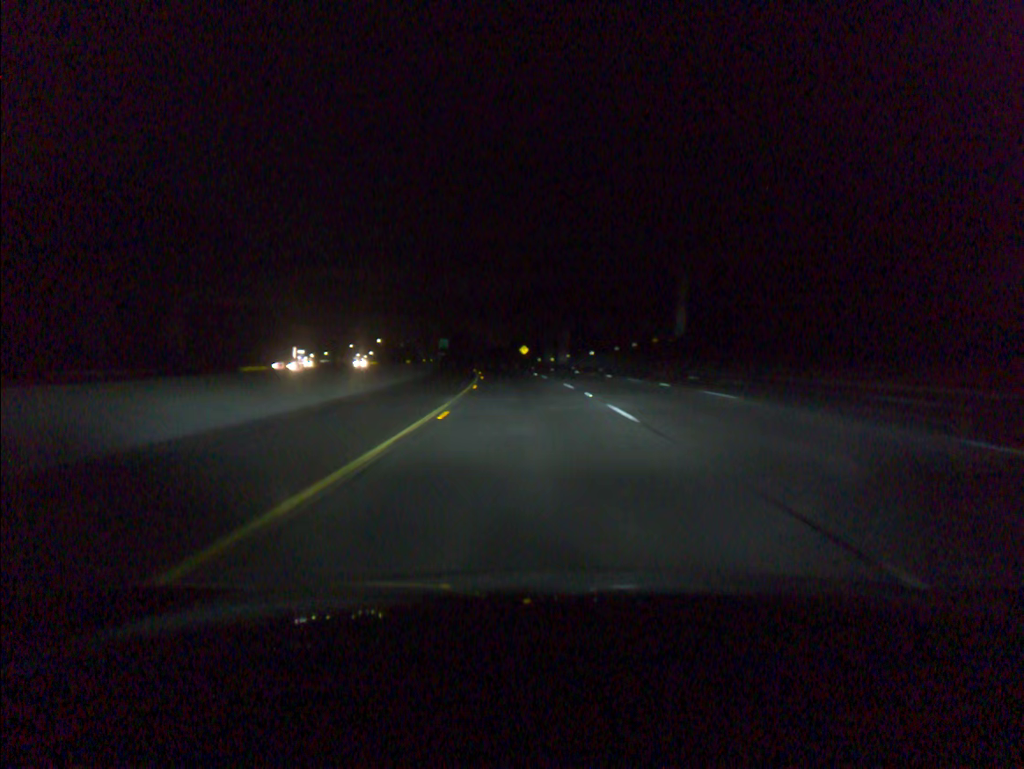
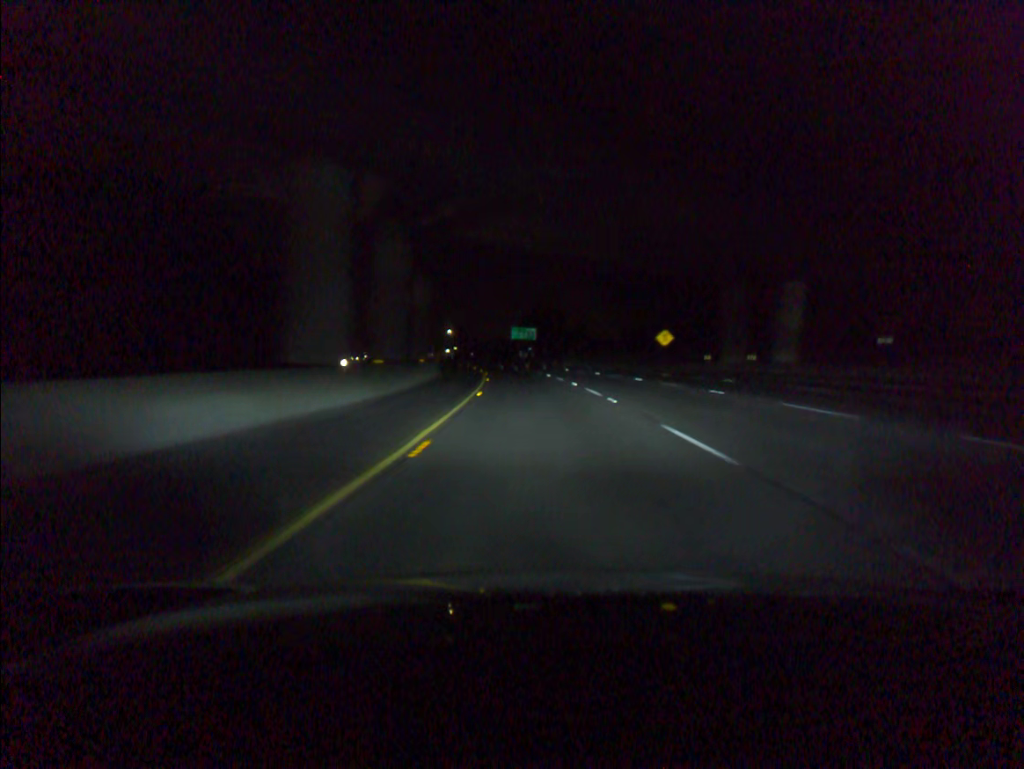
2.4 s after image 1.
(-5.4, +78.5) m; -8°
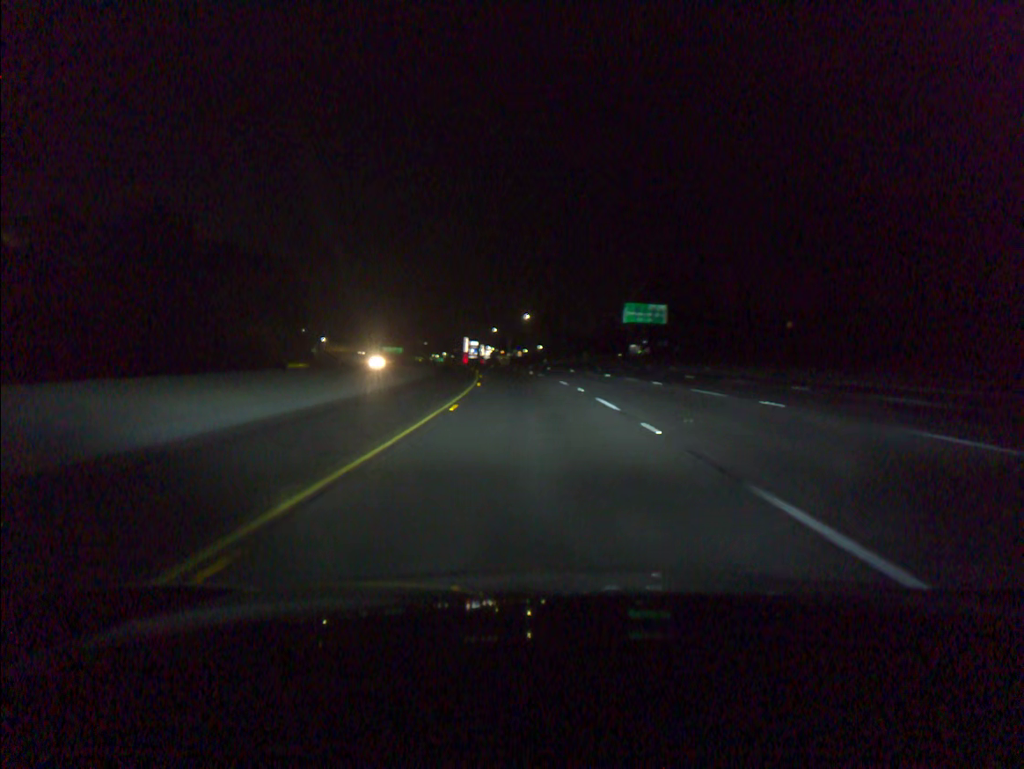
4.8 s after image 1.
(-4.6, +78.8) m; -7°
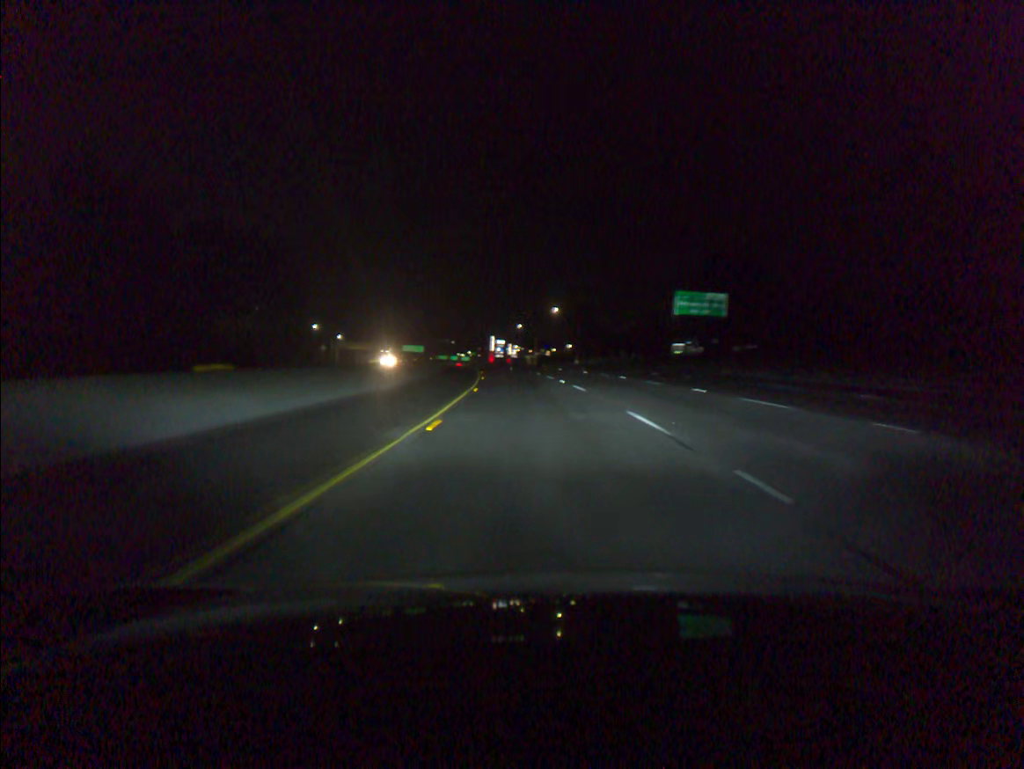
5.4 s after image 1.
(-0.4, +19.8) m; -2°
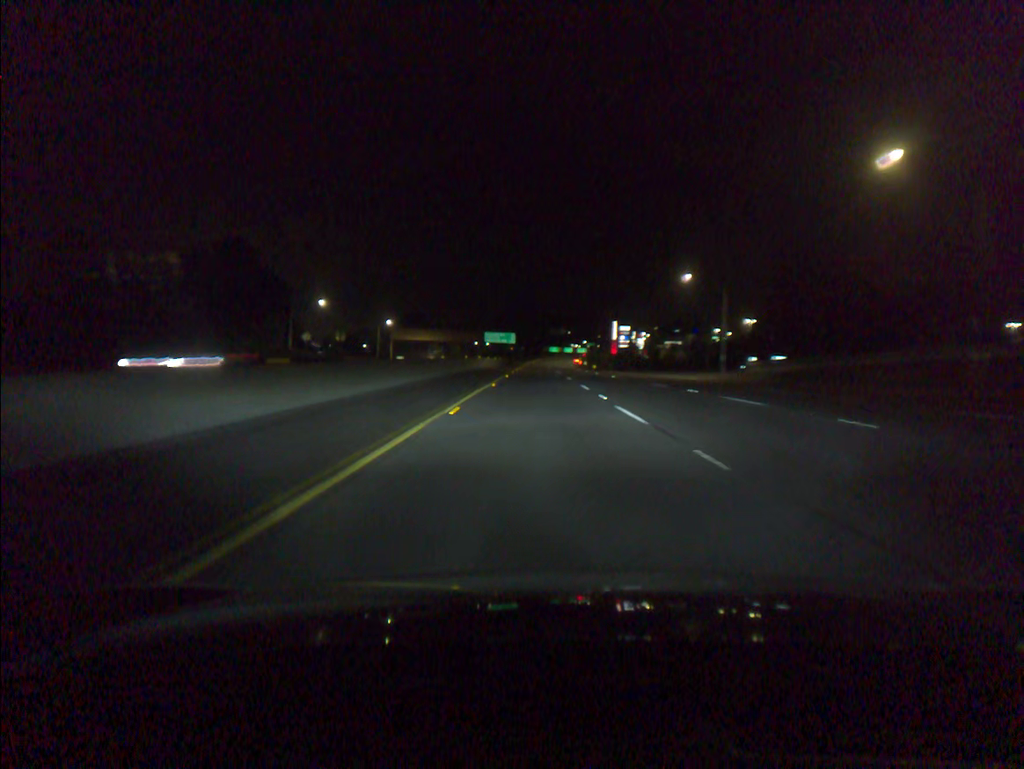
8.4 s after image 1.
(-8.1, +98.5) m; -9°
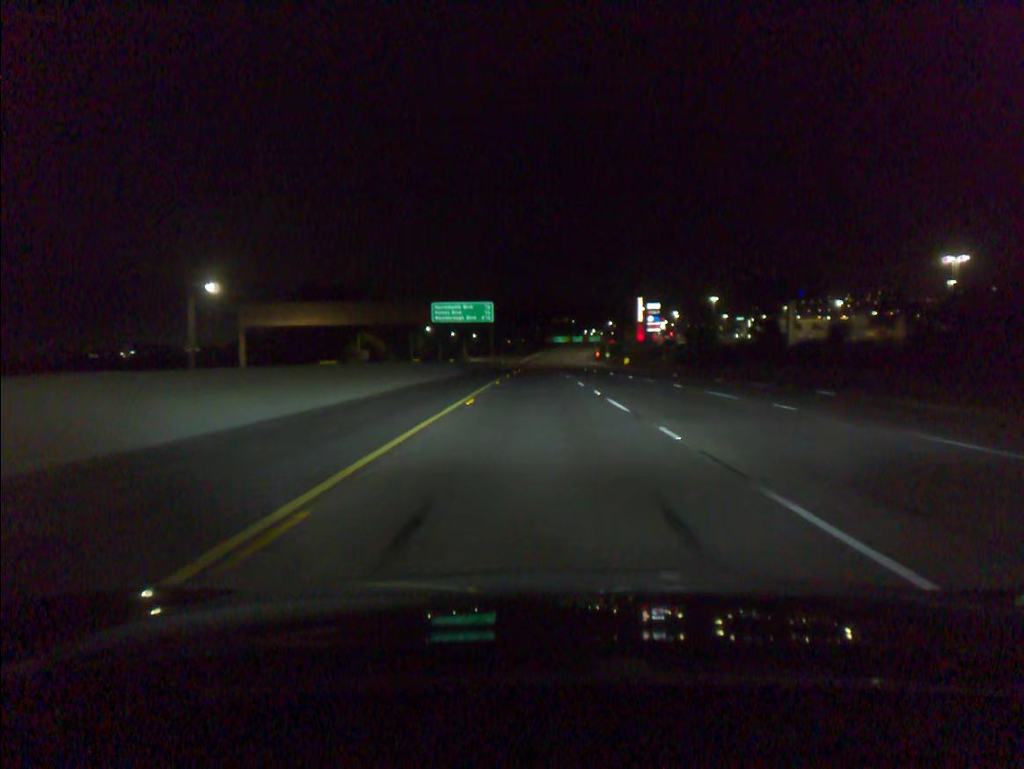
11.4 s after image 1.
(-1.0, +99.1) m; 0°
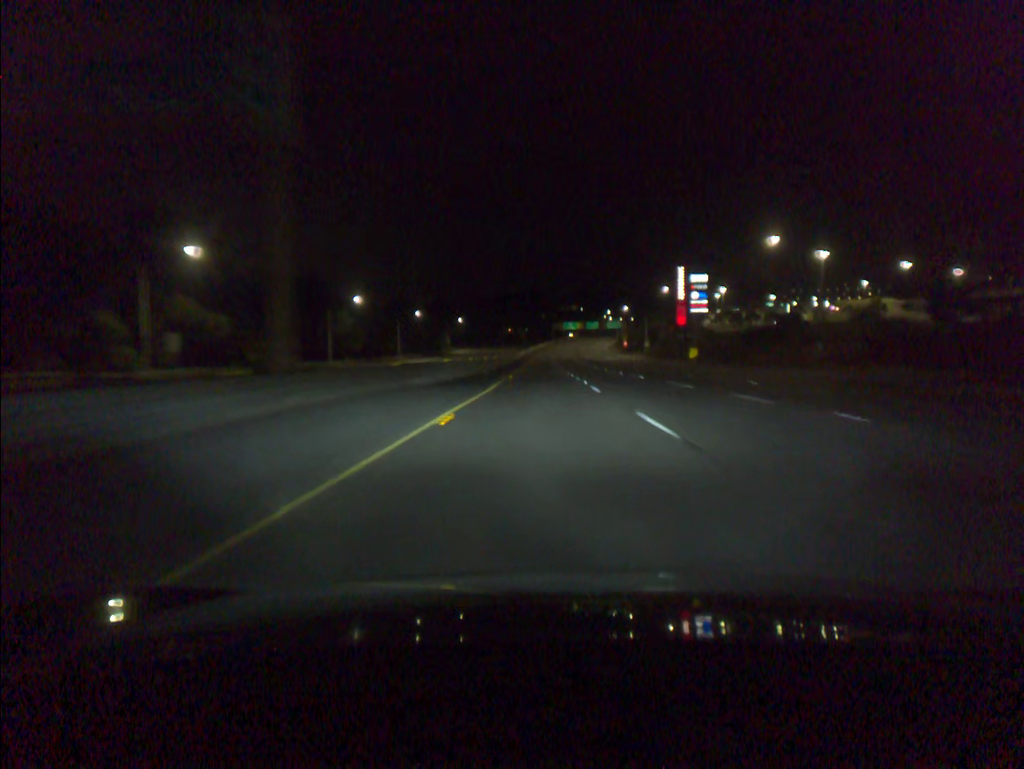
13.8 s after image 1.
(-0.5, +79.0) m; 0°
